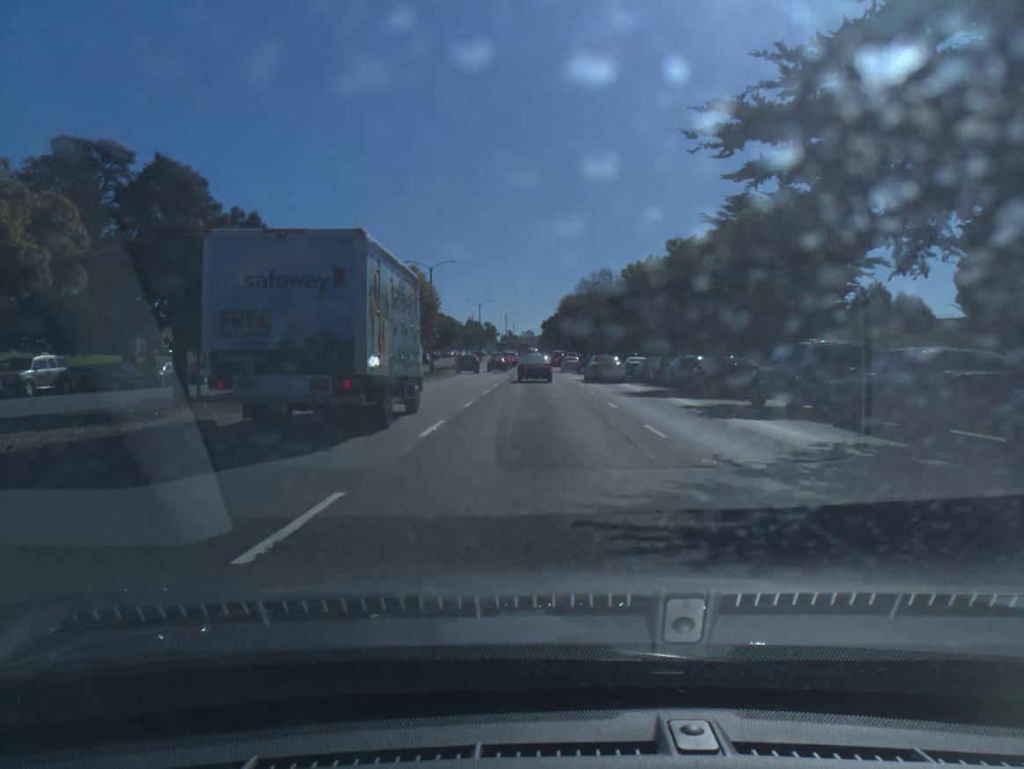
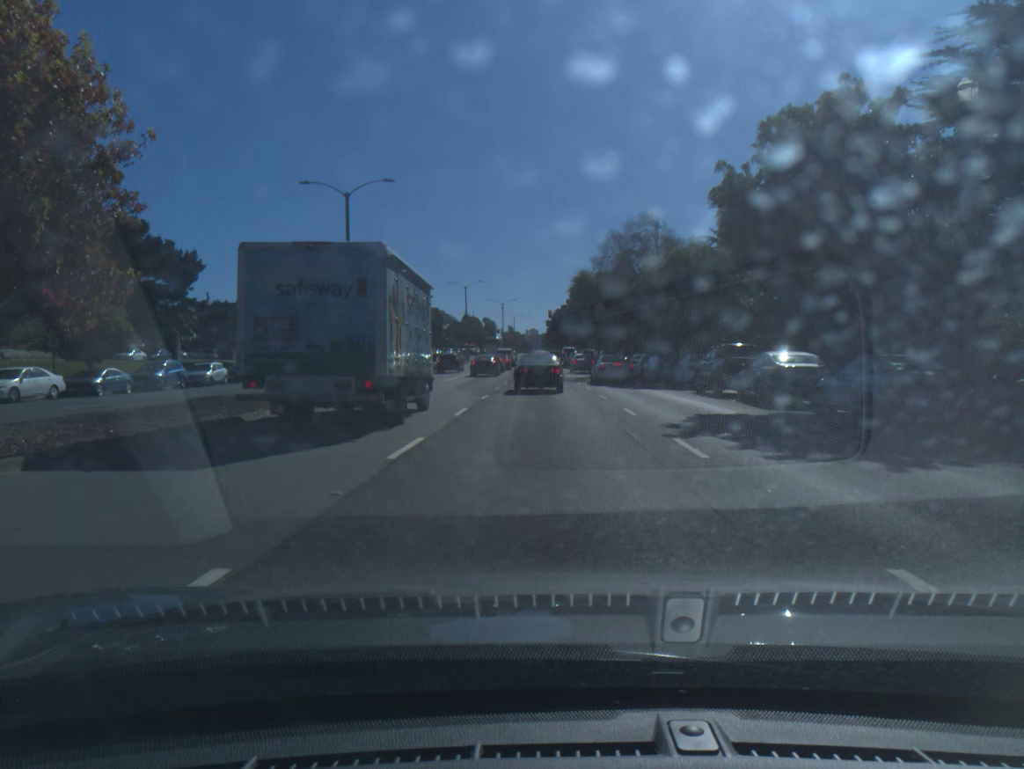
(-0.1, +31.3) m; 0°
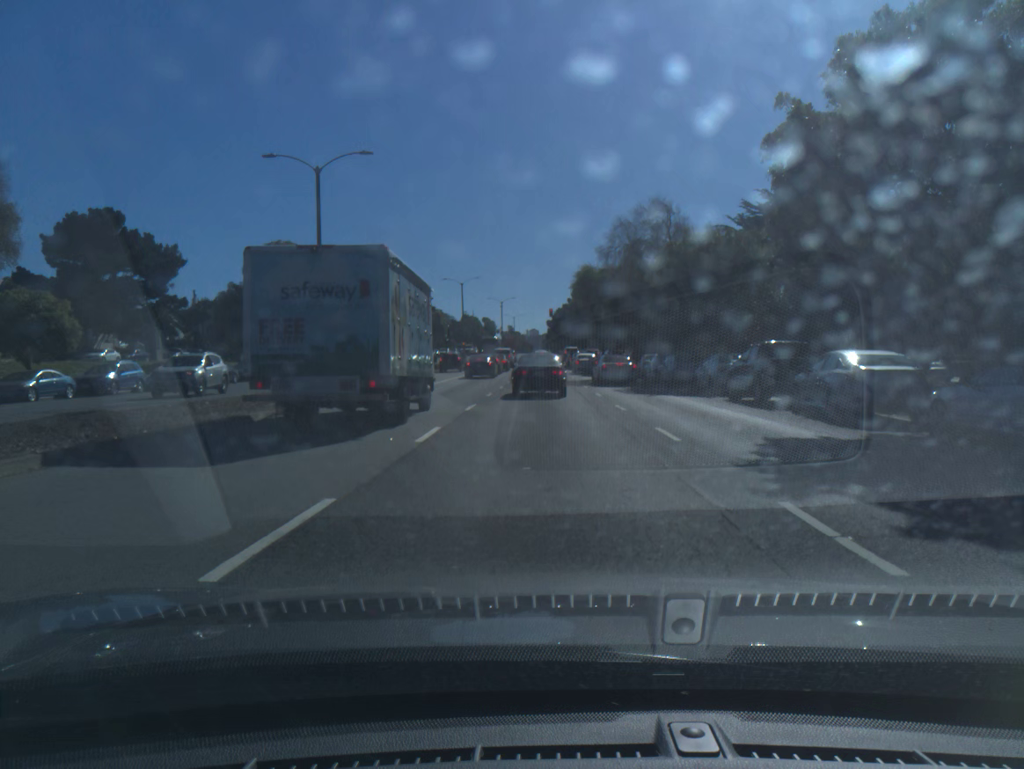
(0.0, +5.1) m; 0°
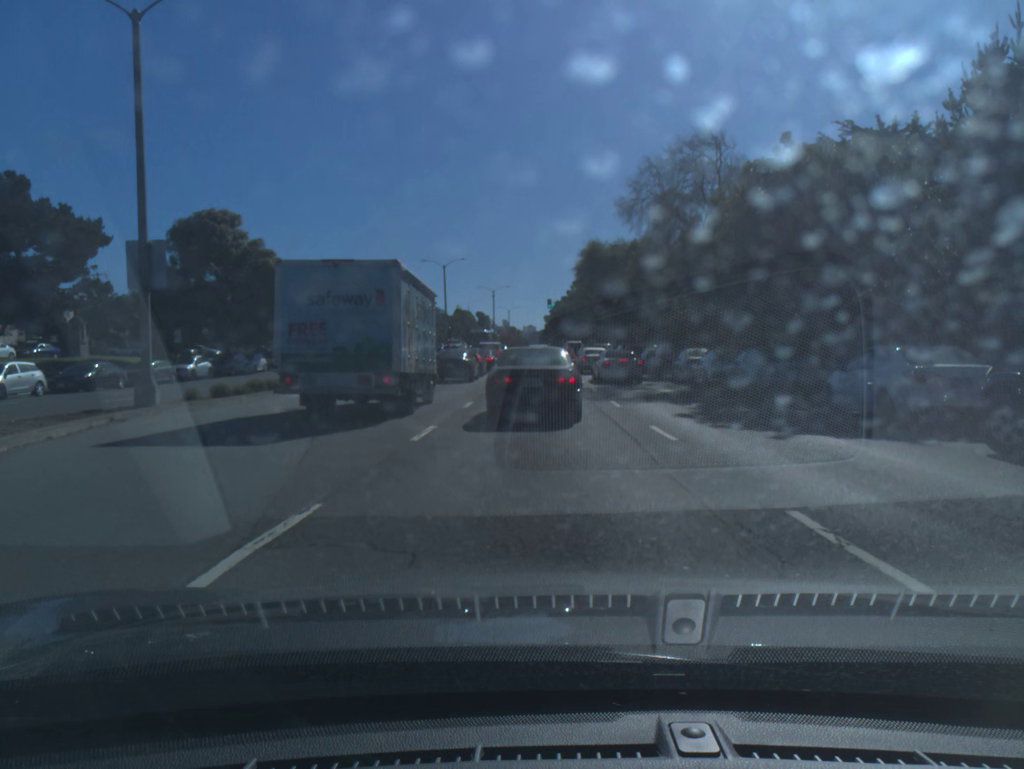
(0.0, +14.9) m; 0°
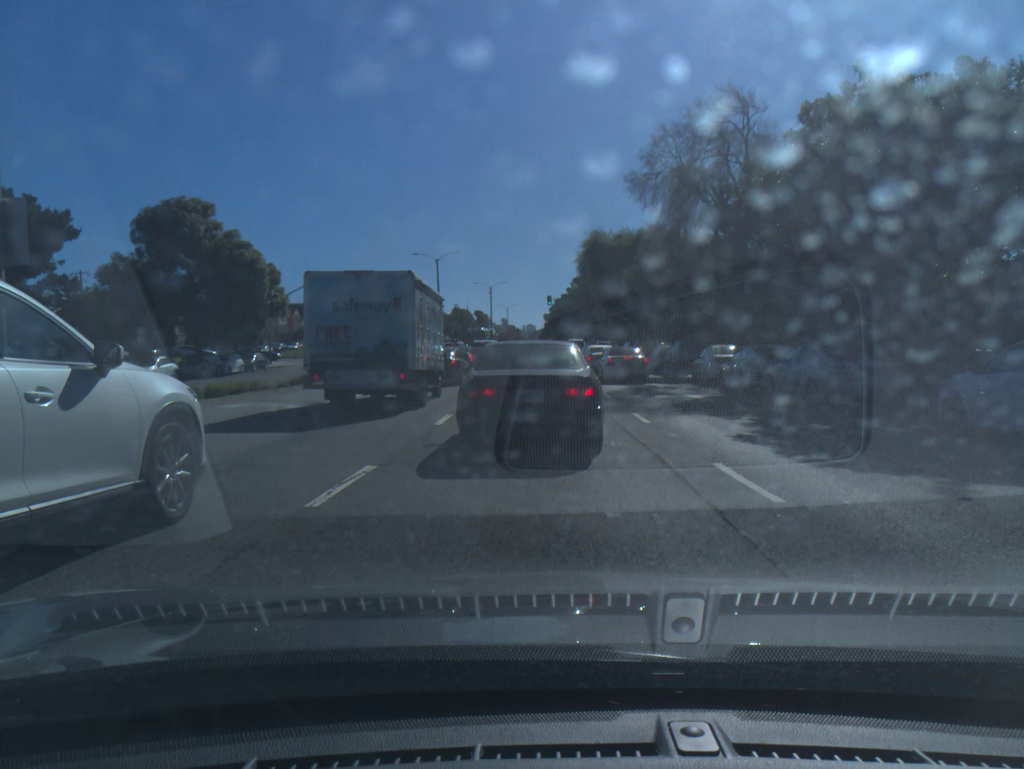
(0.0, +5.2) m; -1°
